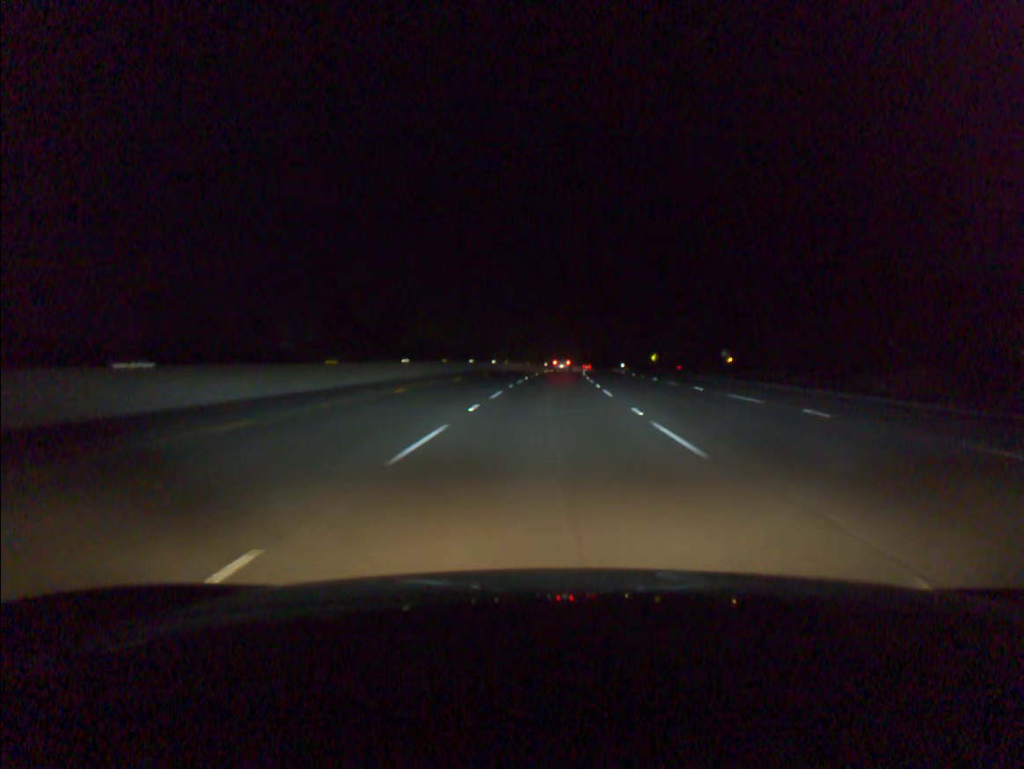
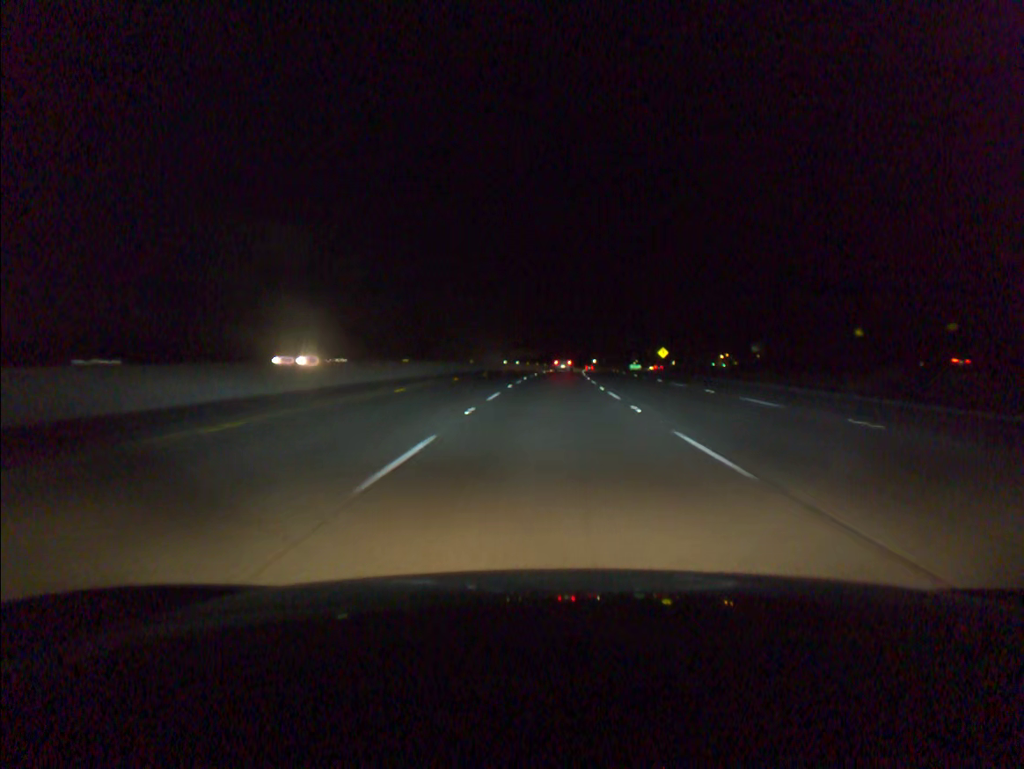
(+1.3, +58.7) m; +2°
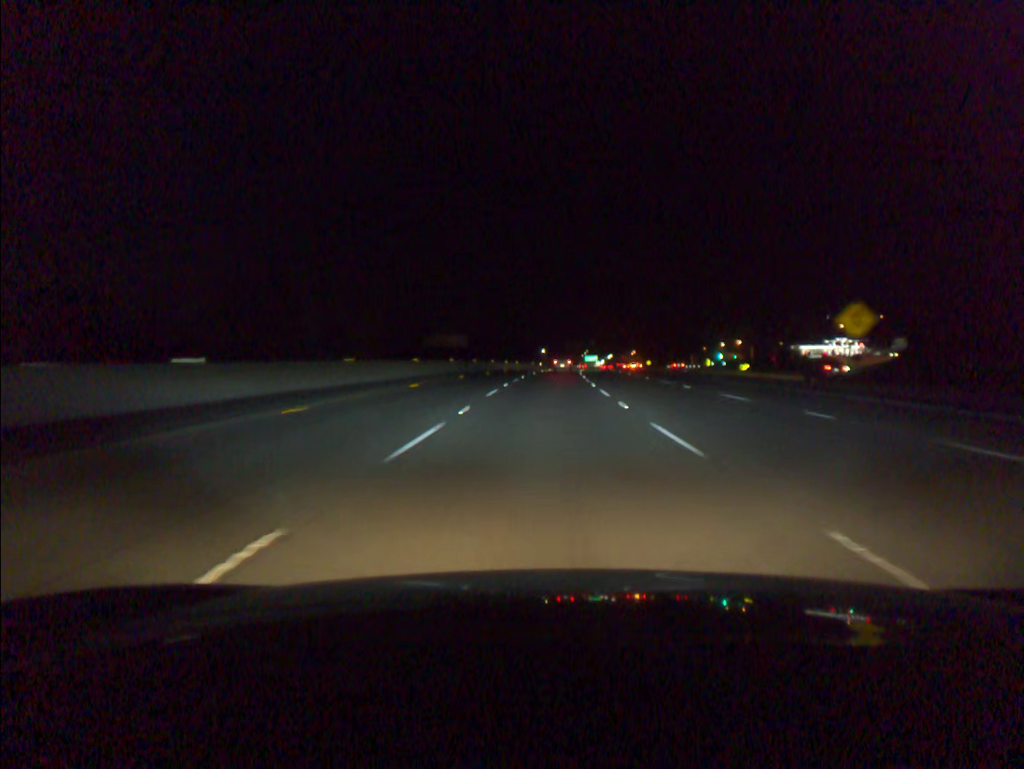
(+3.6, +97.9) m; +4°
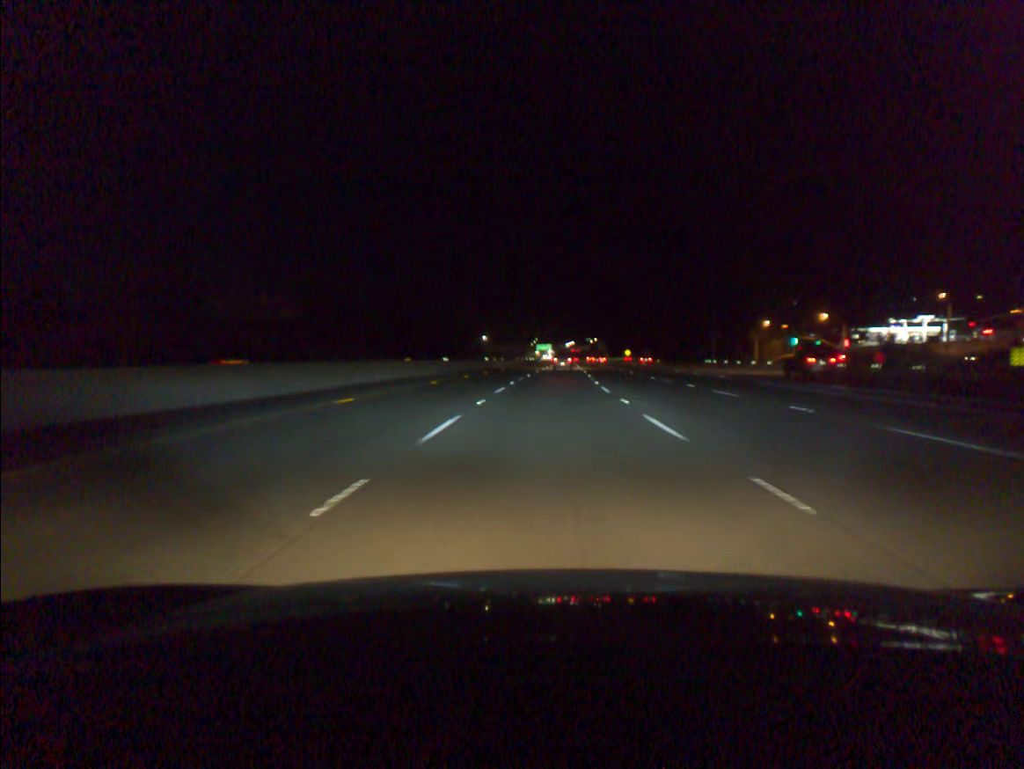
(+3.2, +98.1) m; +4°
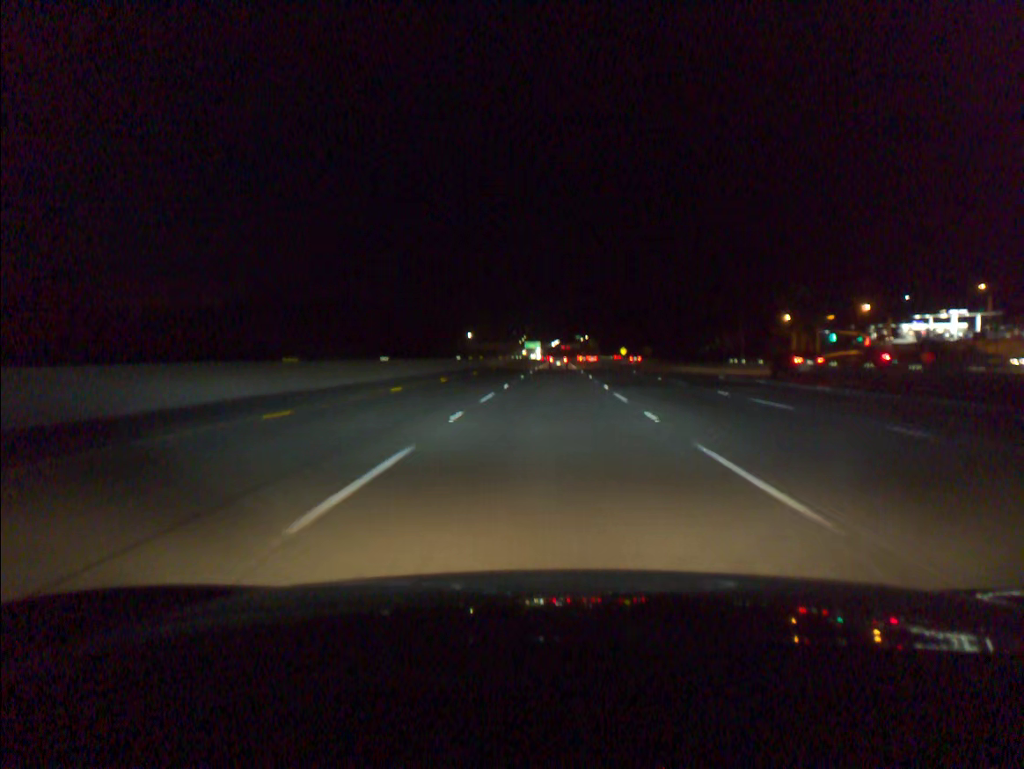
(+0.1, +19.6) m; +1°
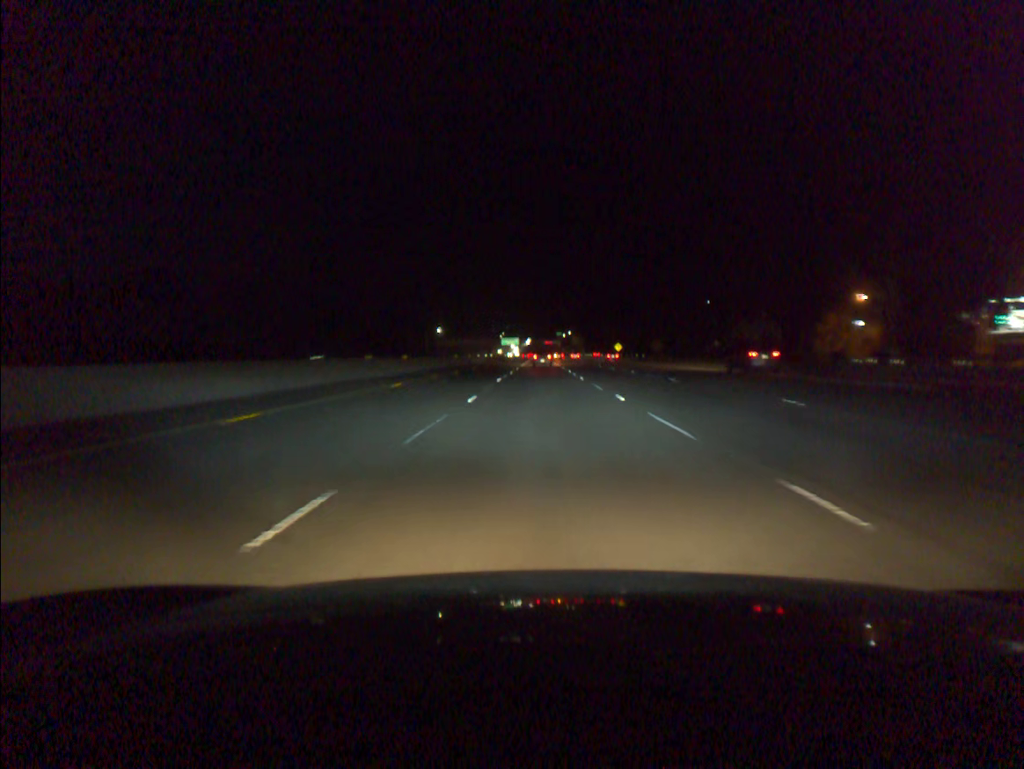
(+0.5, +39.2) m; +2°
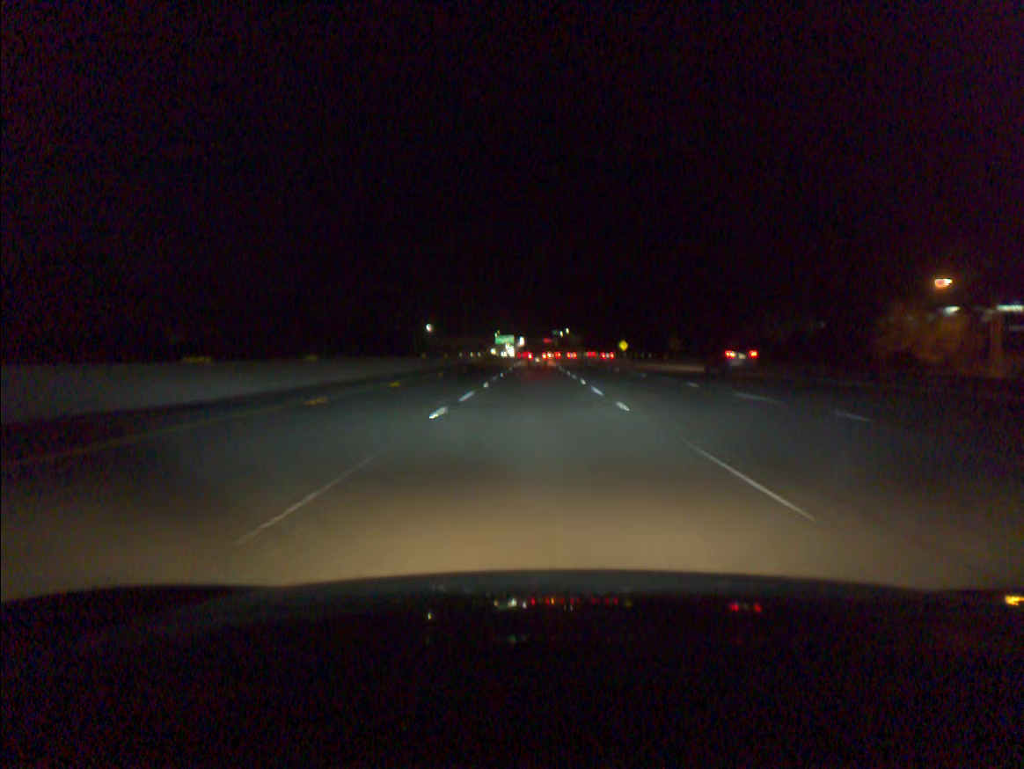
(0.0, +19.6) m; 0°
